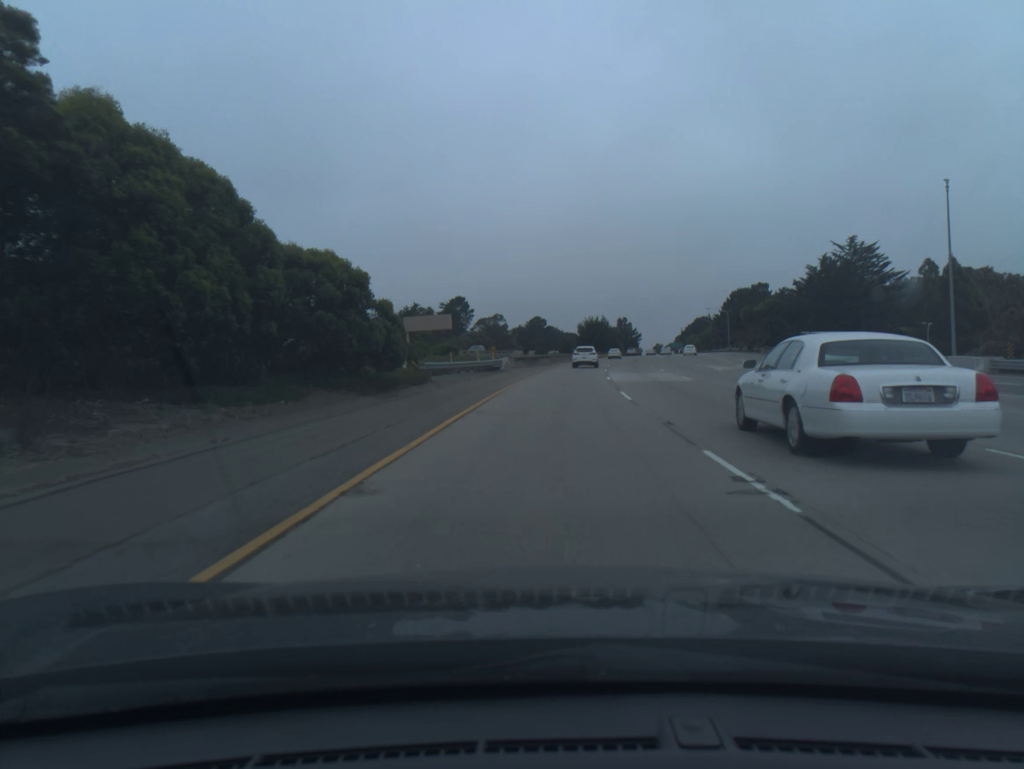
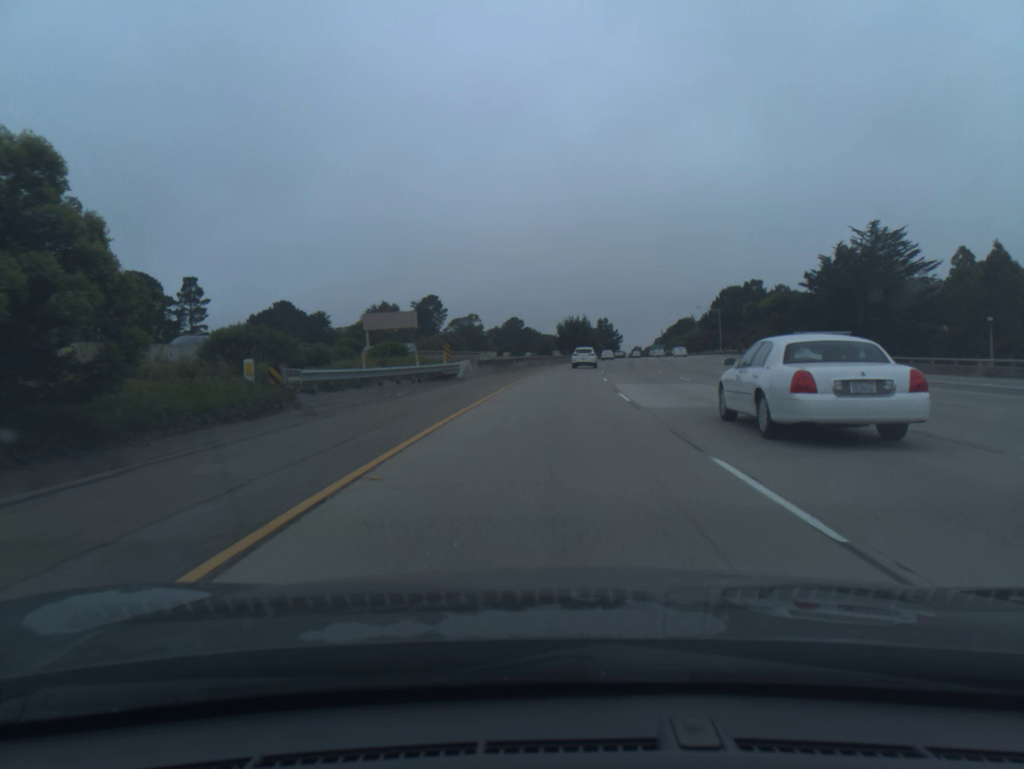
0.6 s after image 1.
(+0.2, +15.5) m; +2°
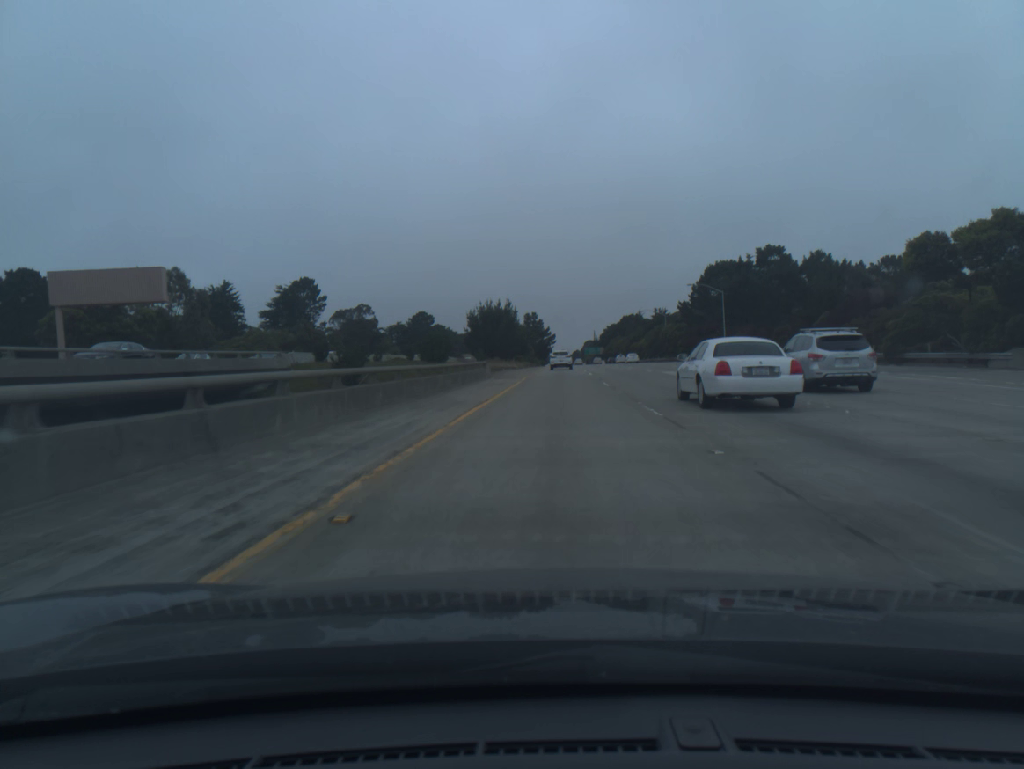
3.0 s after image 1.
(+3.2, +63.4) m; +6°
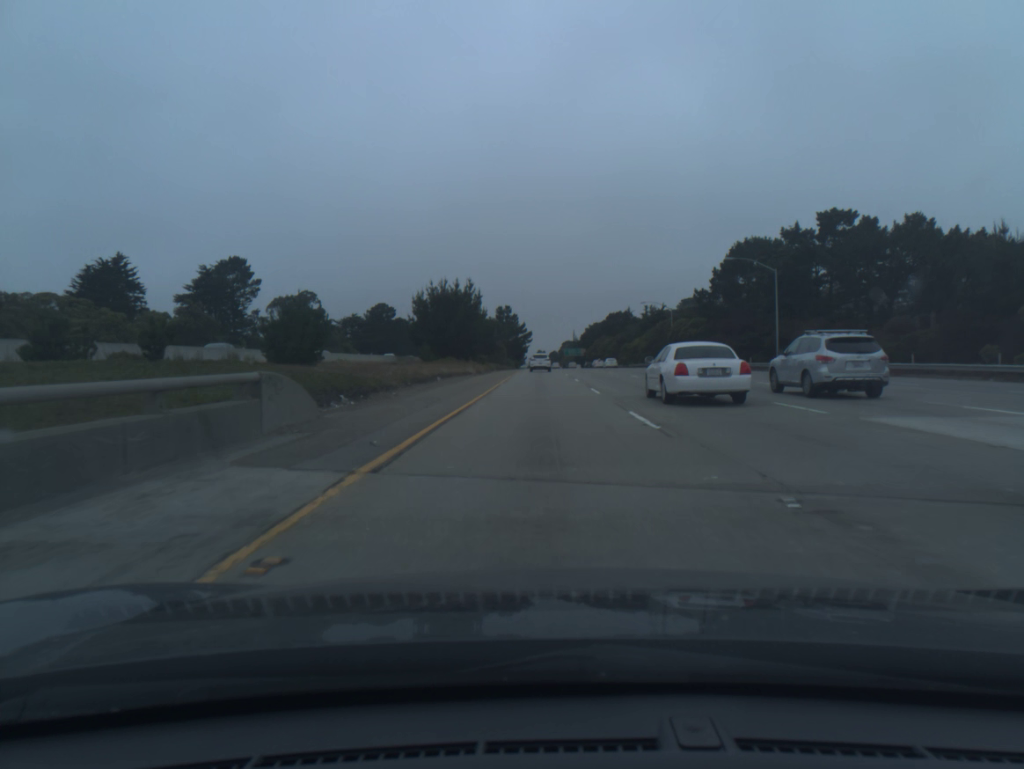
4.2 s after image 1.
(+0.6, +32.6) m; +2°
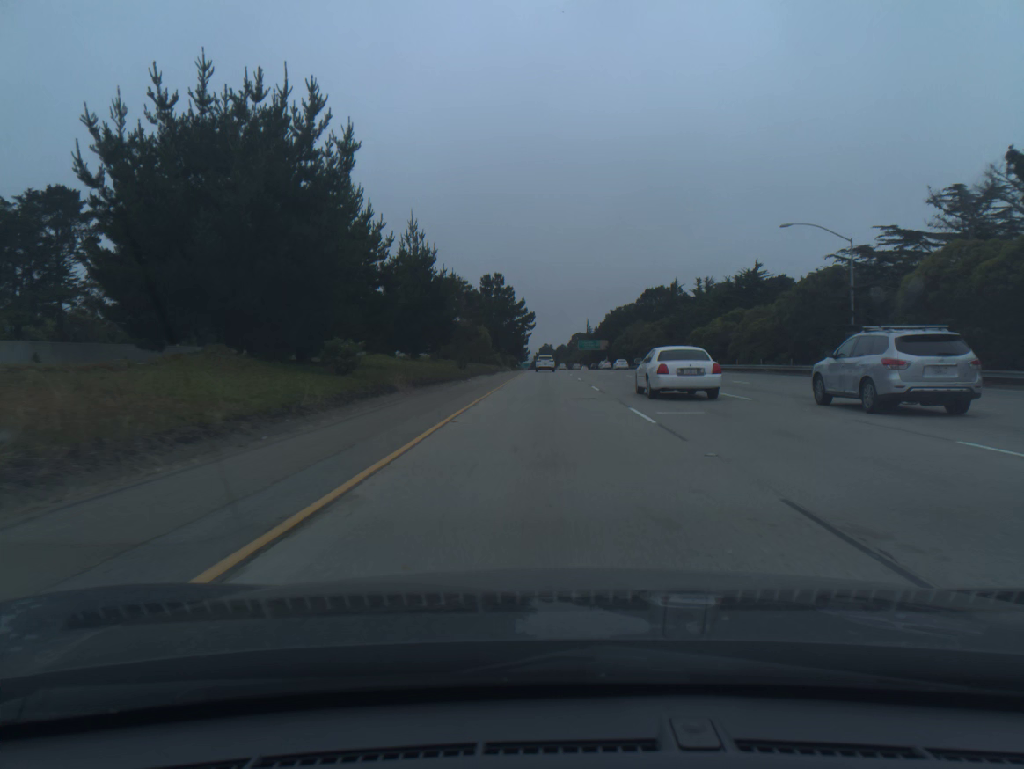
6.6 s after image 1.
(-0.2, +66.9) m; 0°
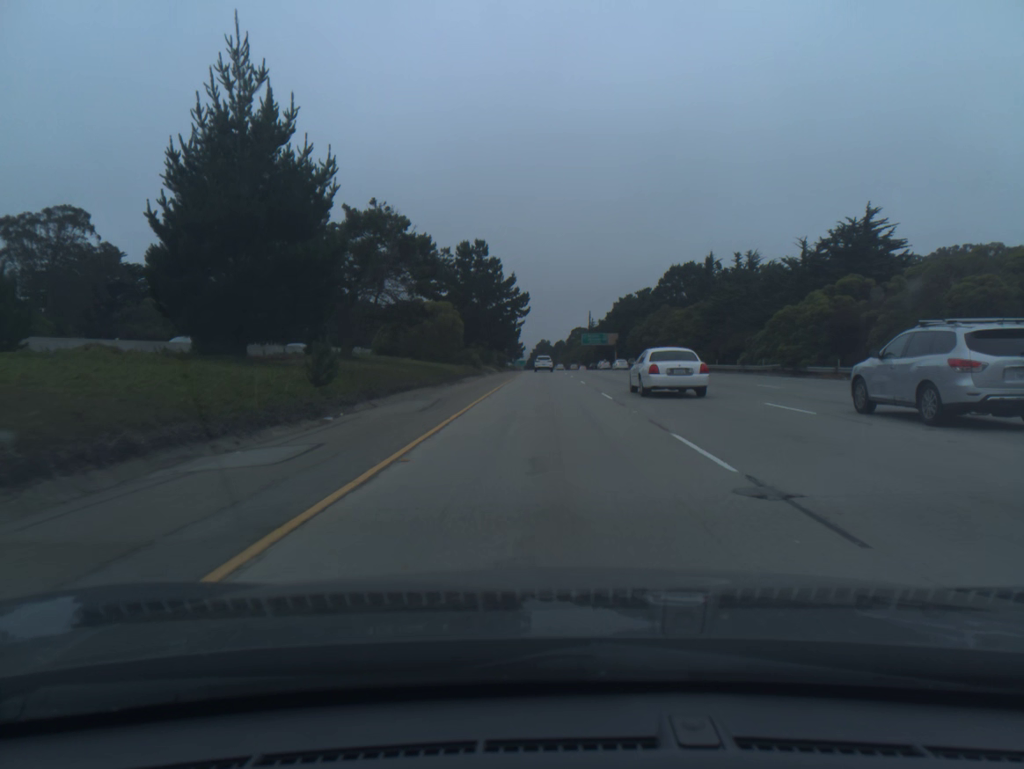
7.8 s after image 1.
(0.0, +34.3) m; 0°
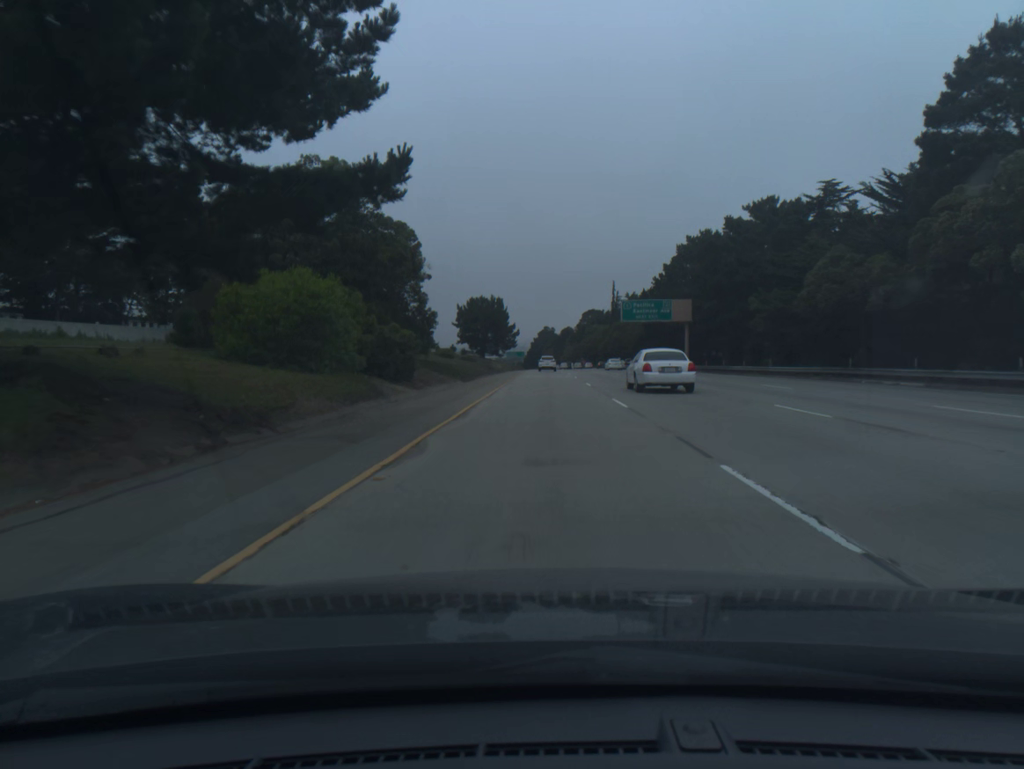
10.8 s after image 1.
(0.0, +88.6) m; 0°
